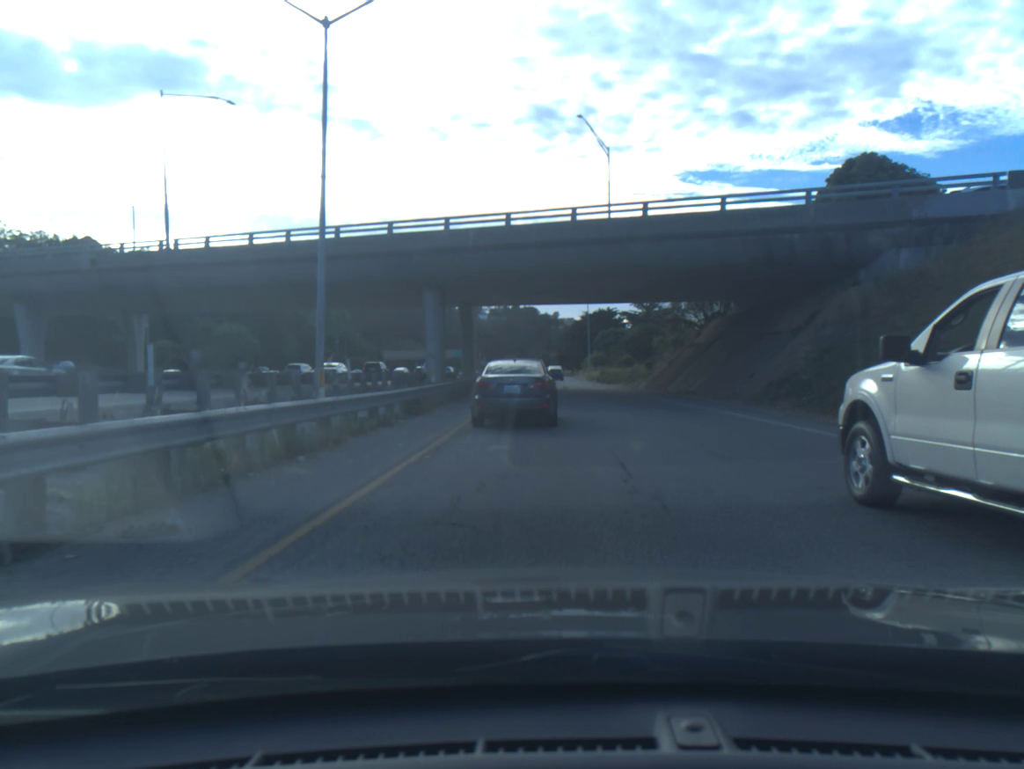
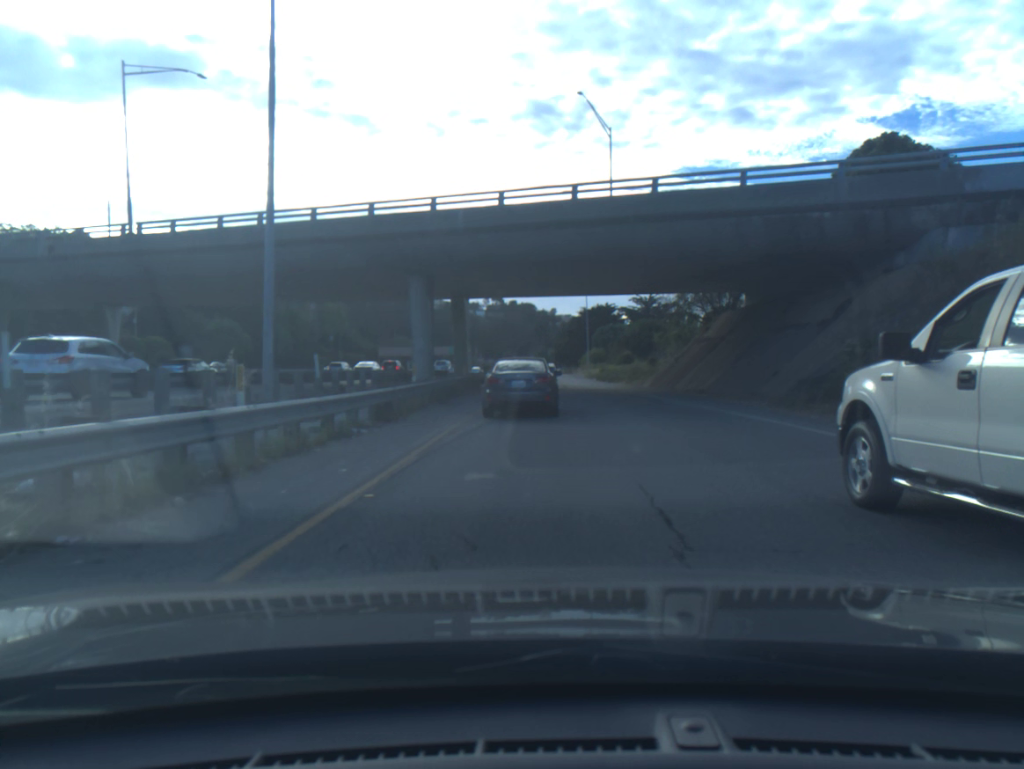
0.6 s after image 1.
(0.0, +3.4) m; 0°
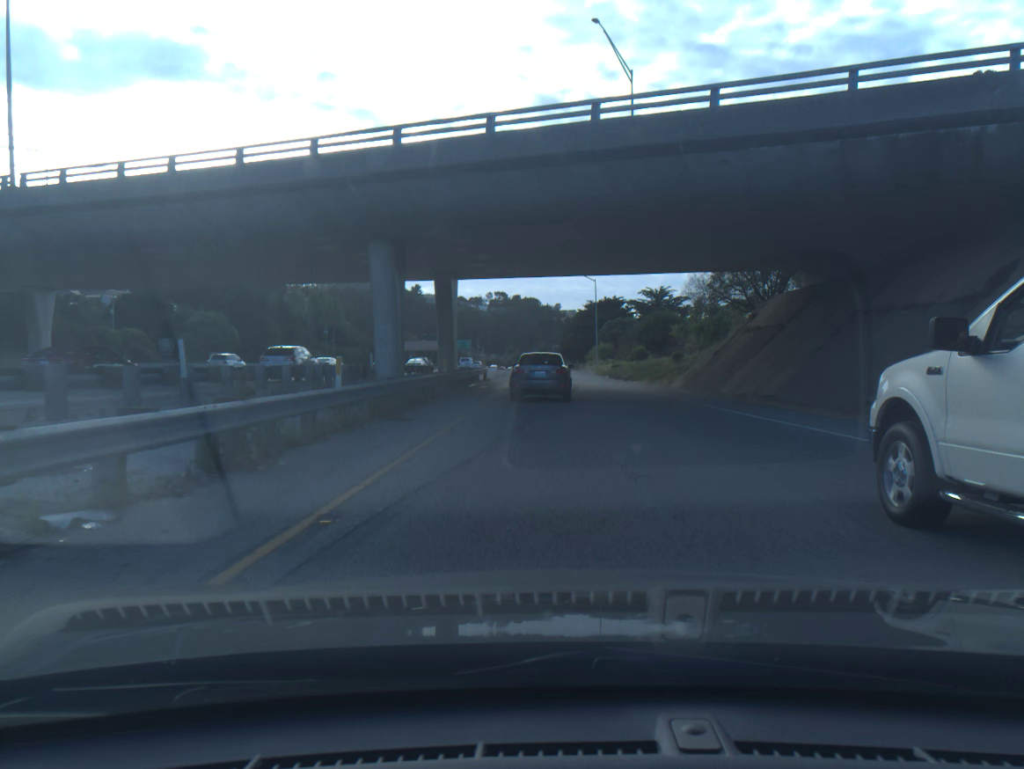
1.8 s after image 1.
(0.0, +8.7) m; -1°
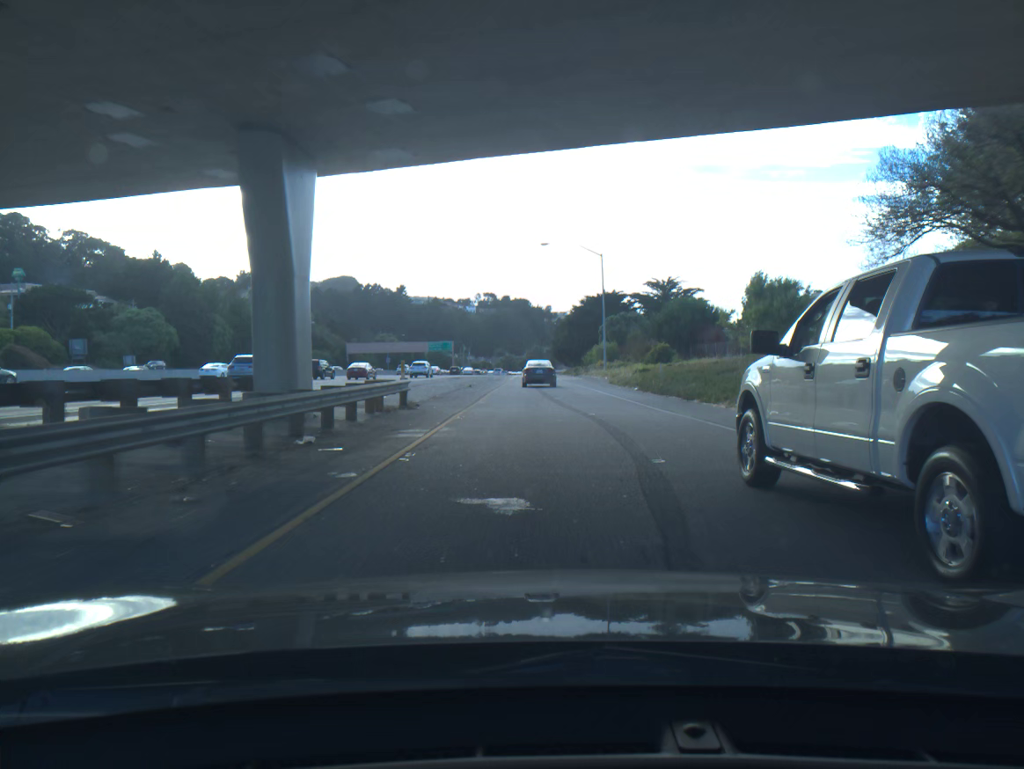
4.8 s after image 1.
(+0.2, +24.6) m; +1°
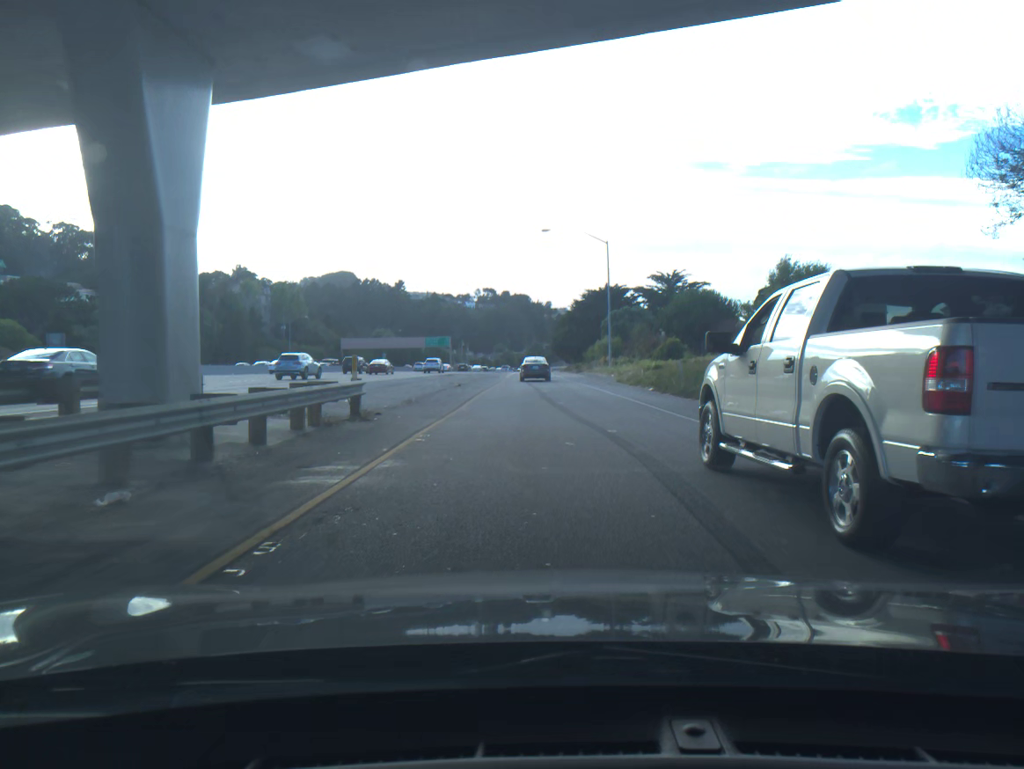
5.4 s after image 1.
(0.0, +5.4) m; 0°
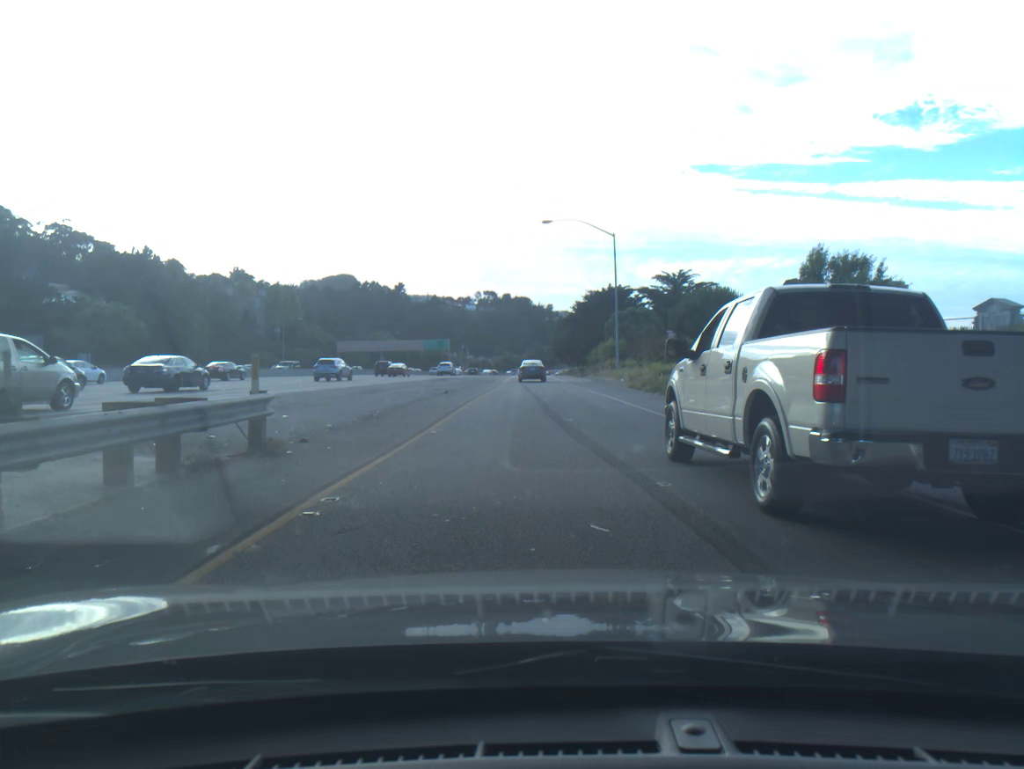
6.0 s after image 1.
(0.0, +5.5) m; 0°
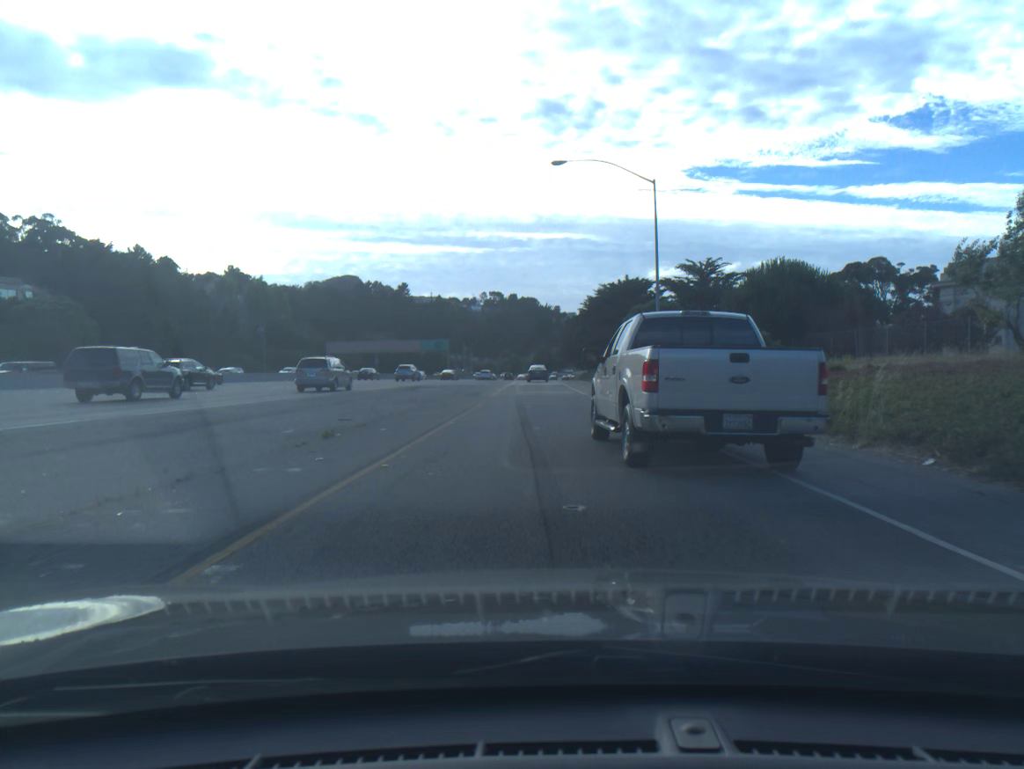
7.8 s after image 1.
(-0.1, +18.3) m; -1°
